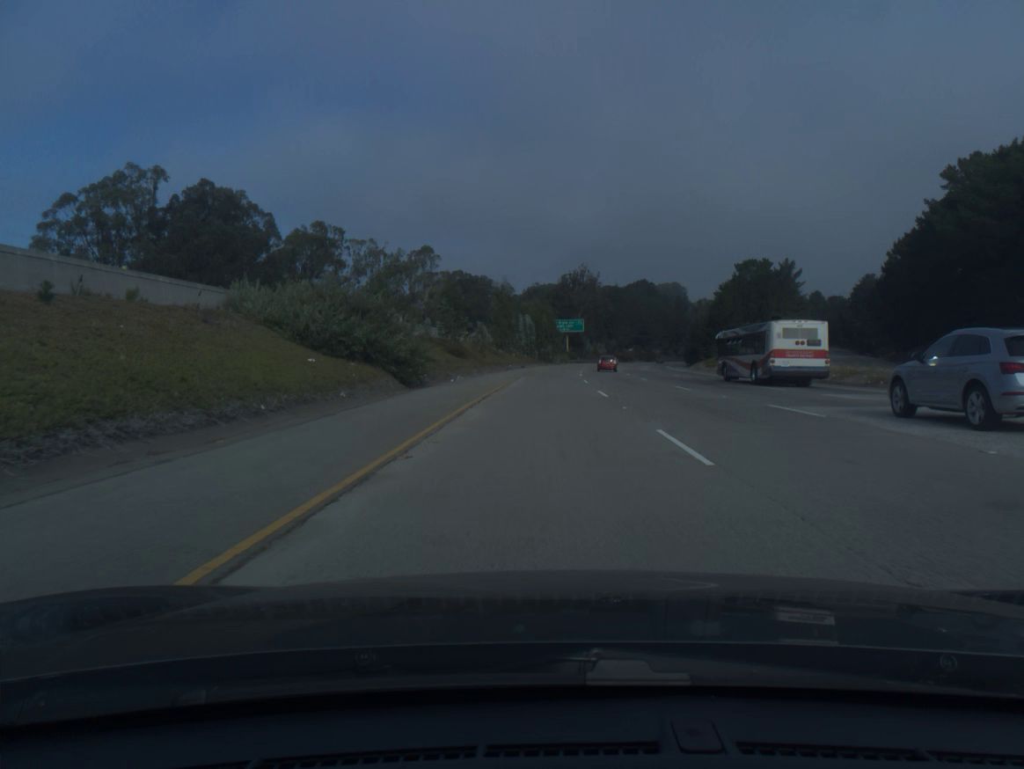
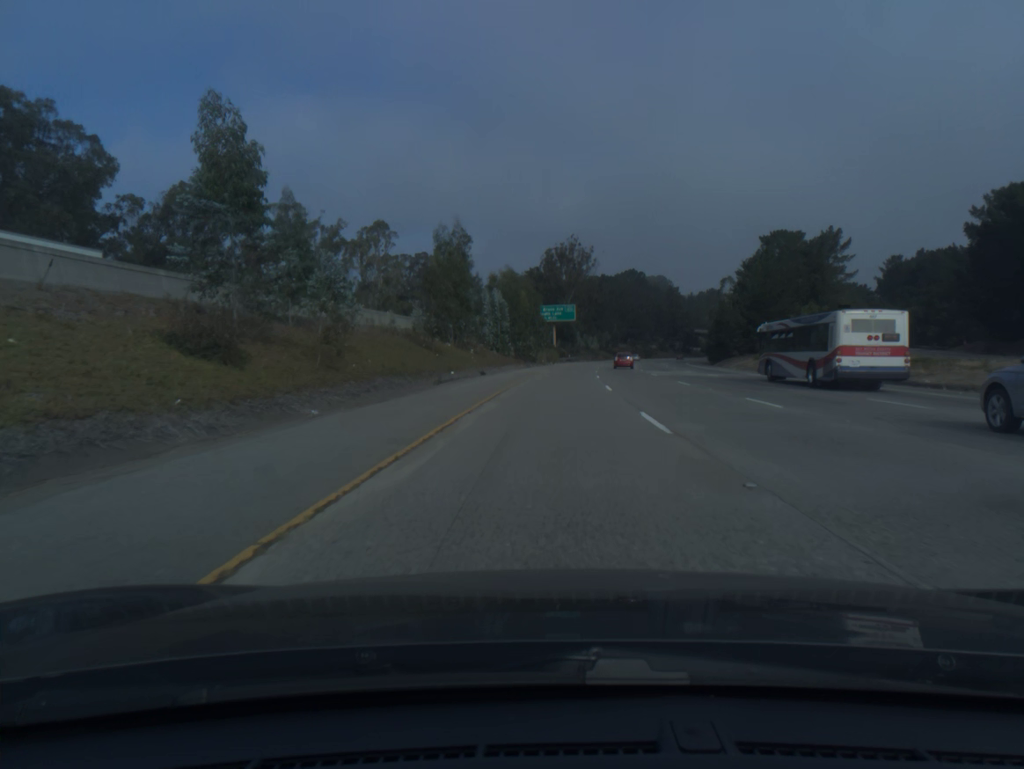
(+0.3, +40.4) m; +1°
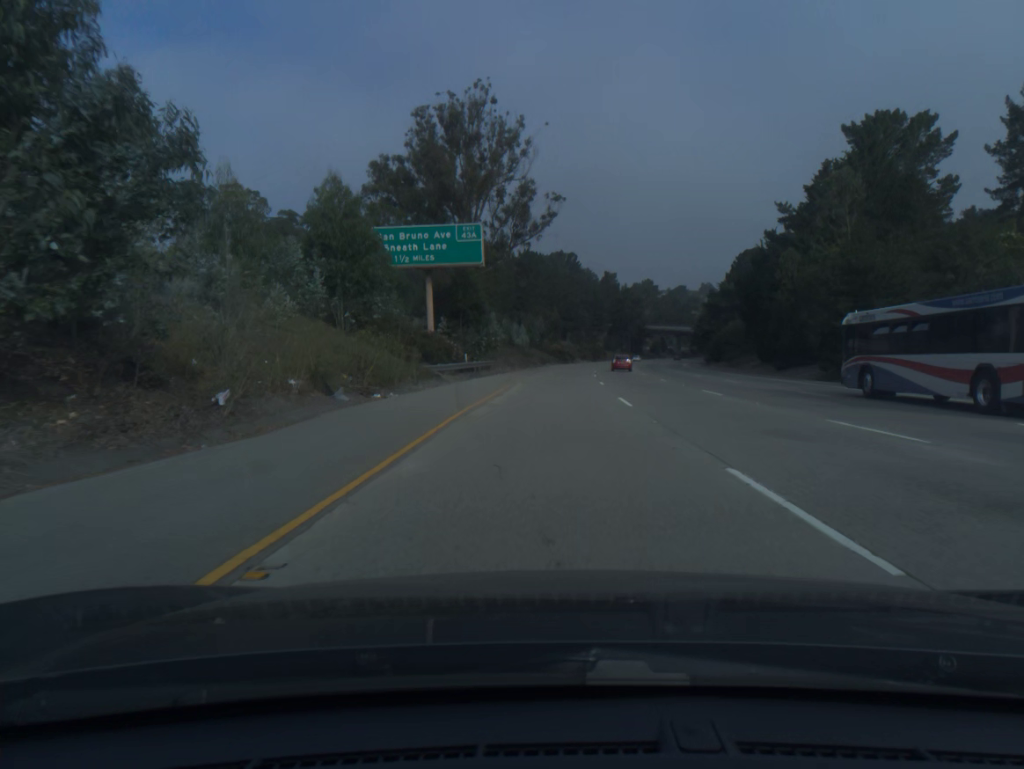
(+4.0, +80.8) m; +6°
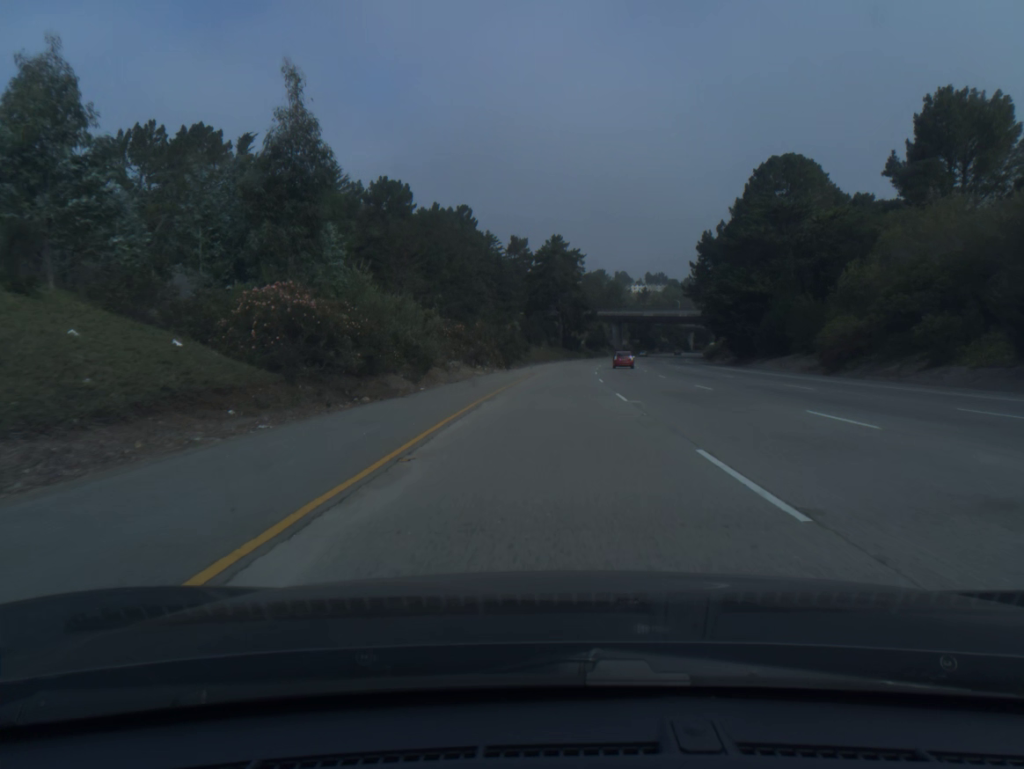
(+6.3, +101.1) m; +7°
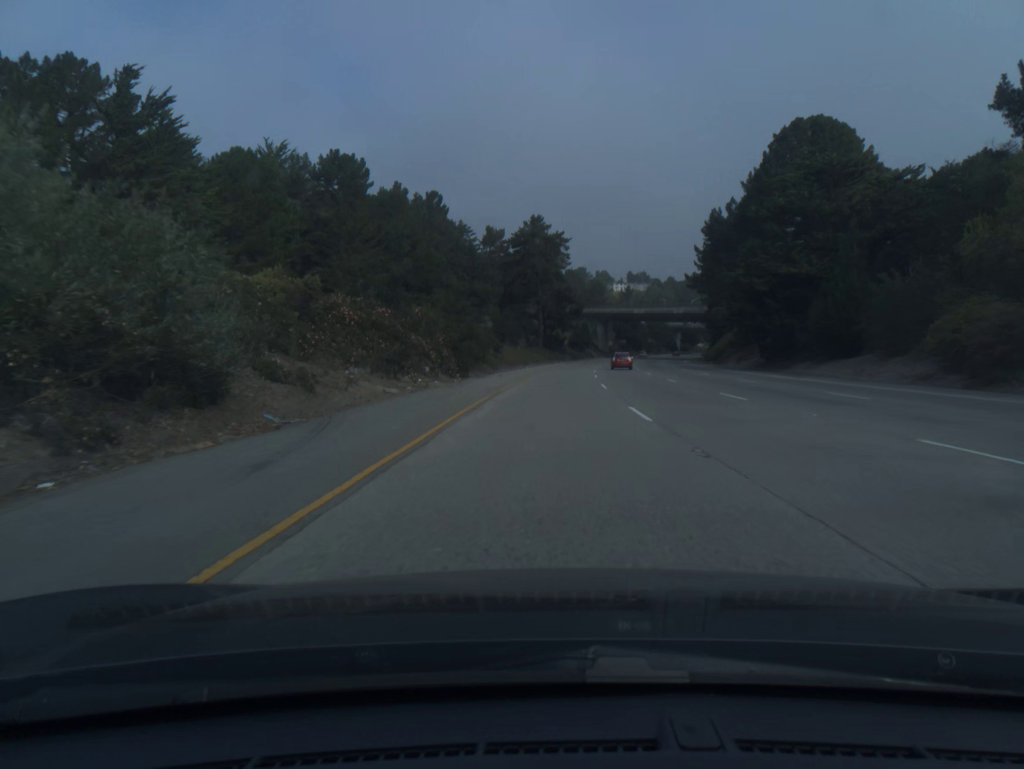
(+0.3, +20.3) m; +2°
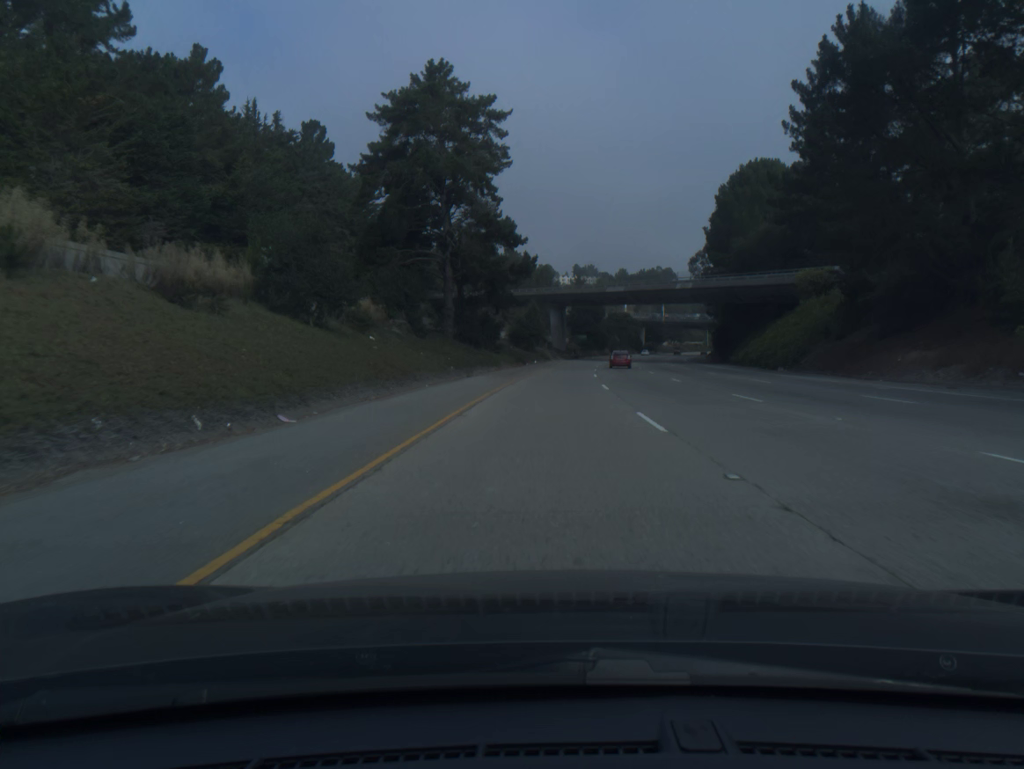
(+2.3, +60.9) m; +4°
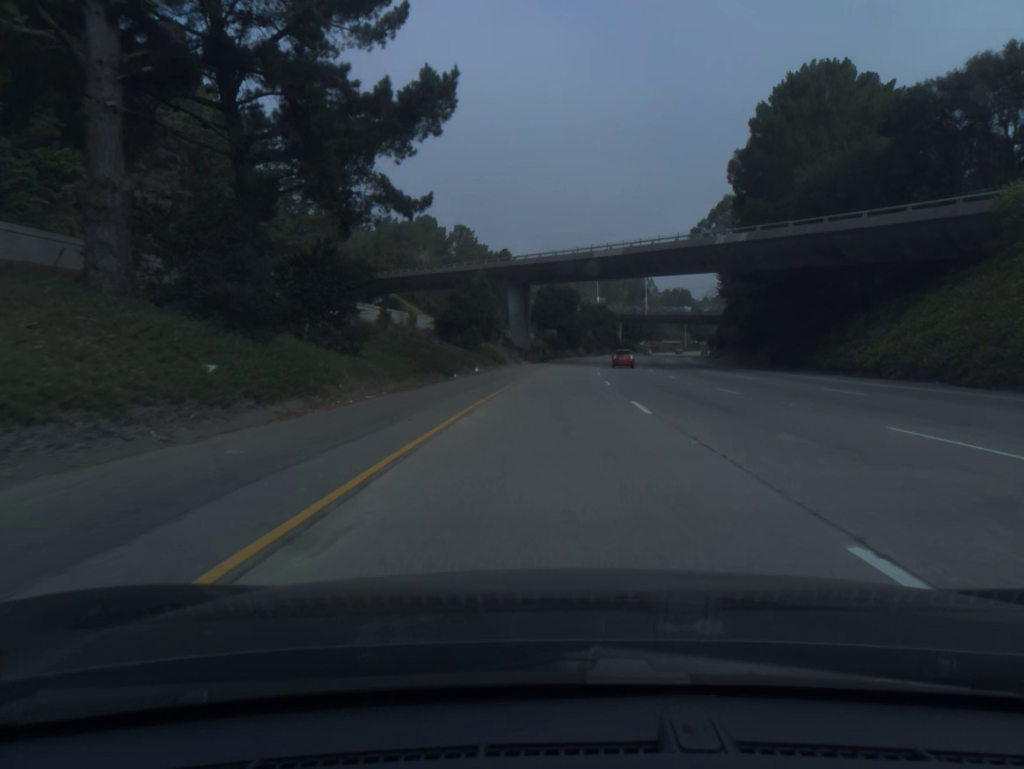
(+0.9, +40.6) m; +3°
